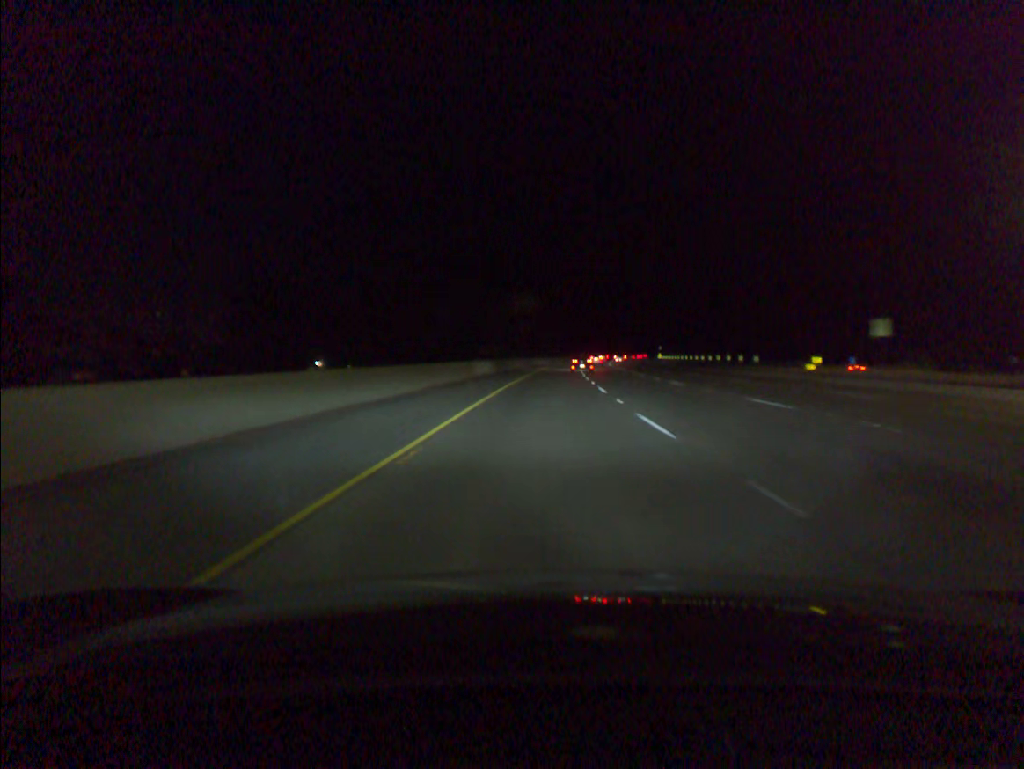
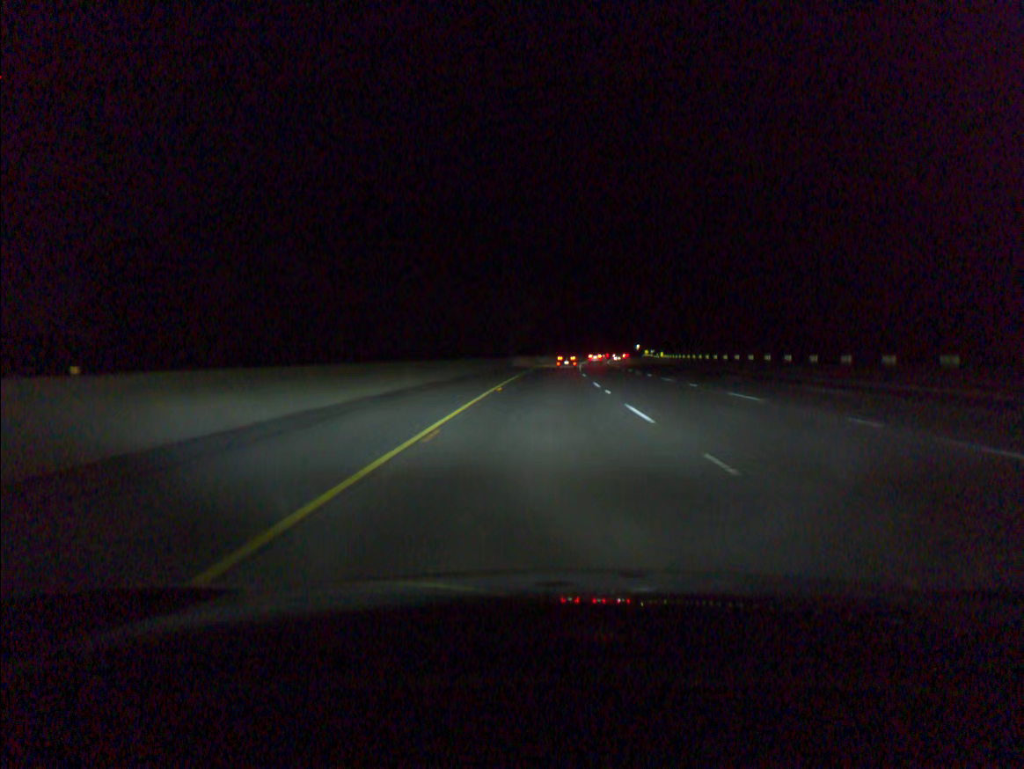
(+1.1, +56.3) m; +2°
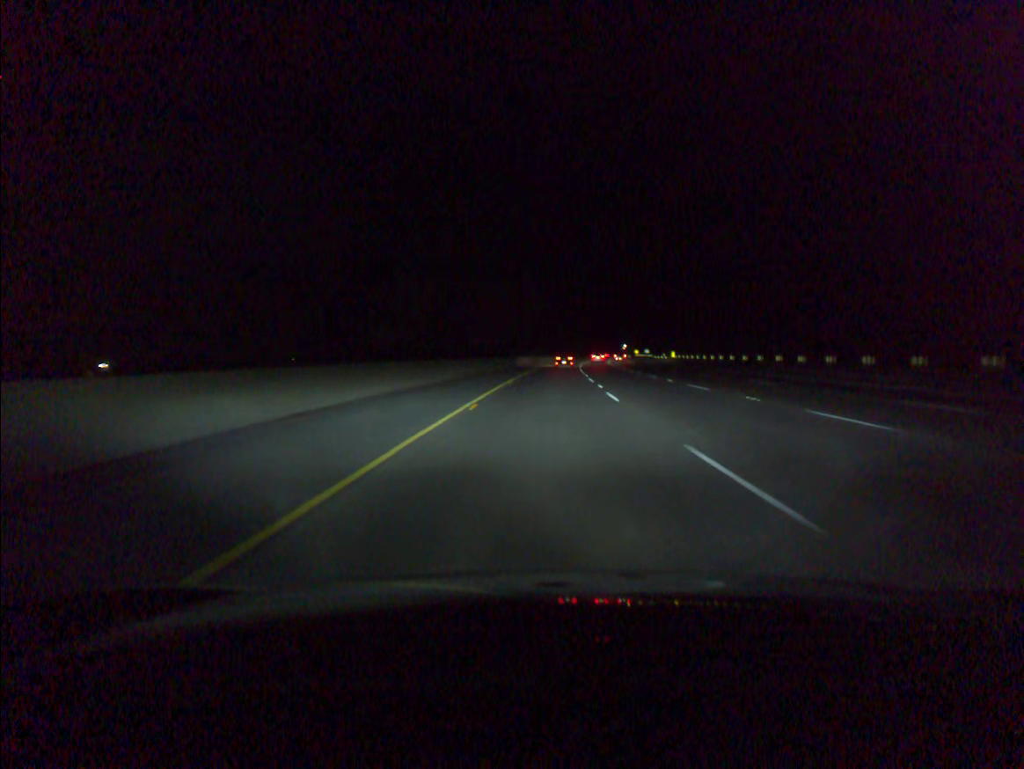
(+0.4, +37.4) m; +1°
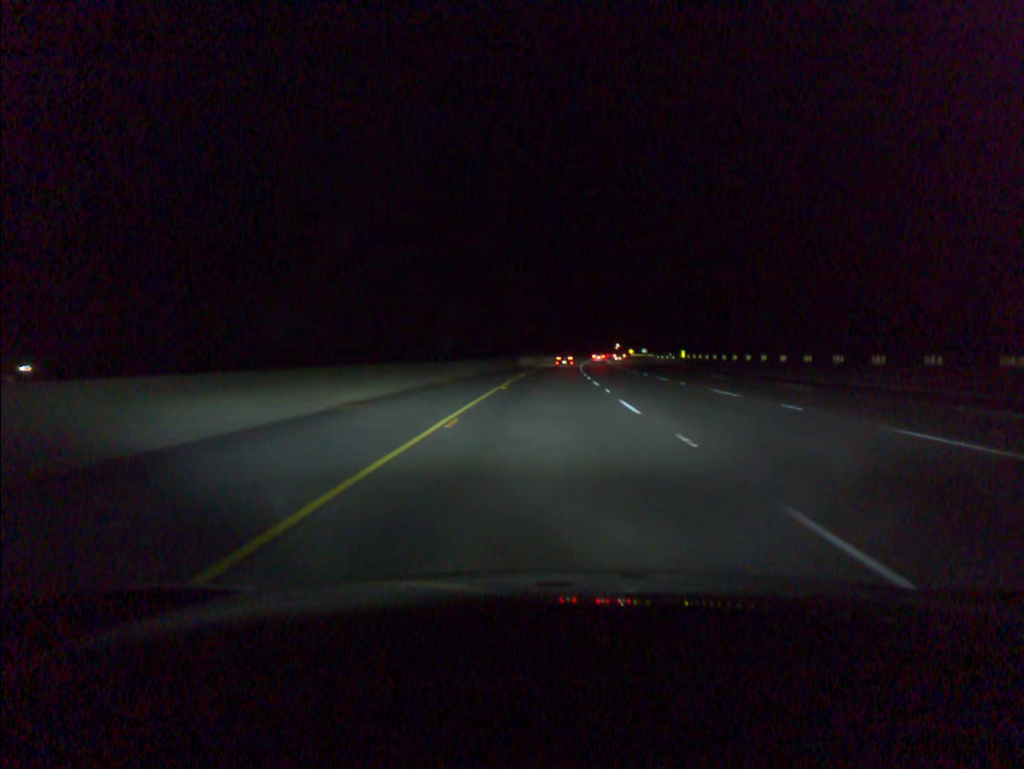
(+0.1, +18.7) m; +1°
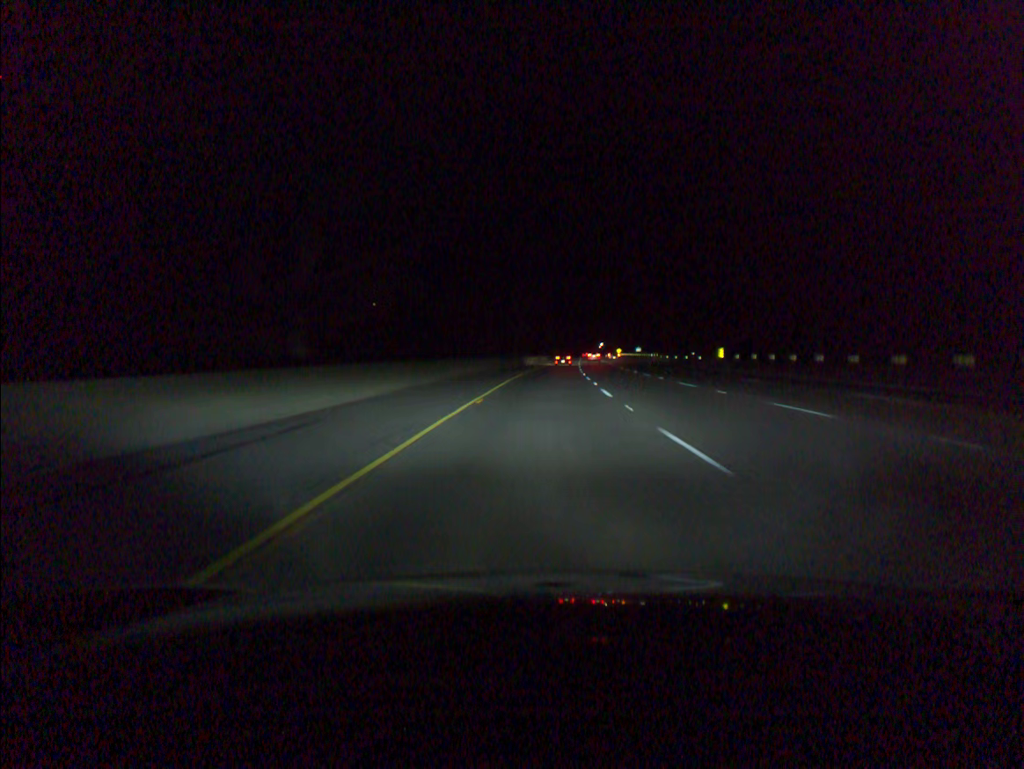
(+0.5, +37.3) m; +1°
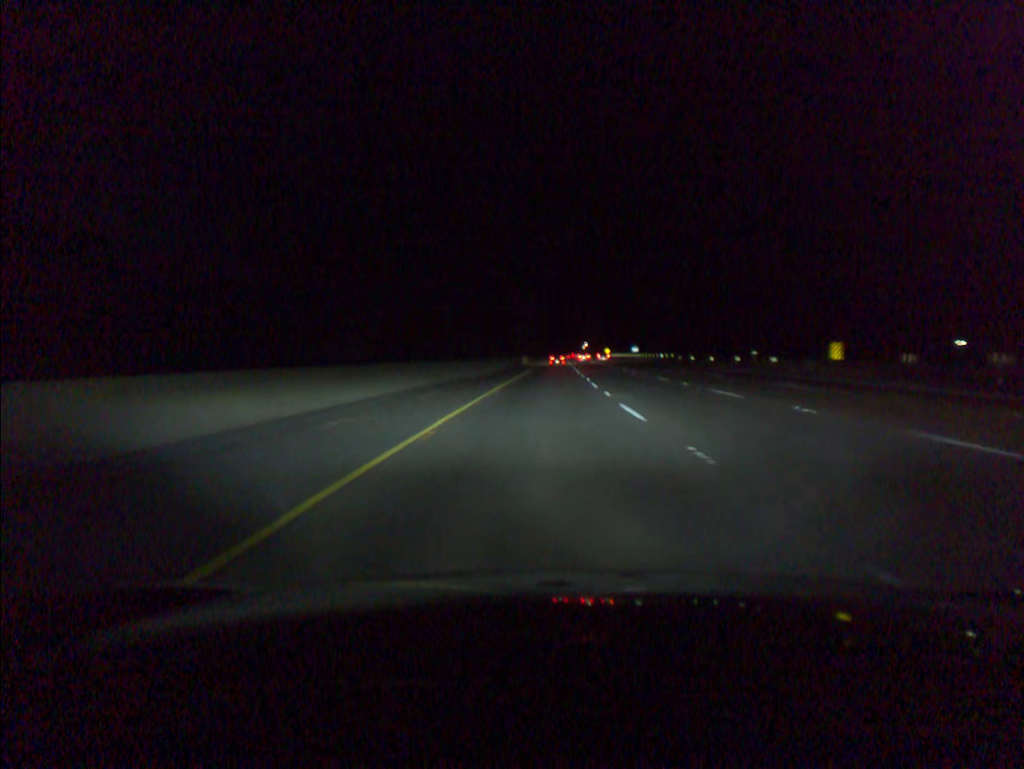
(+0.5, +37.2) m; +1°
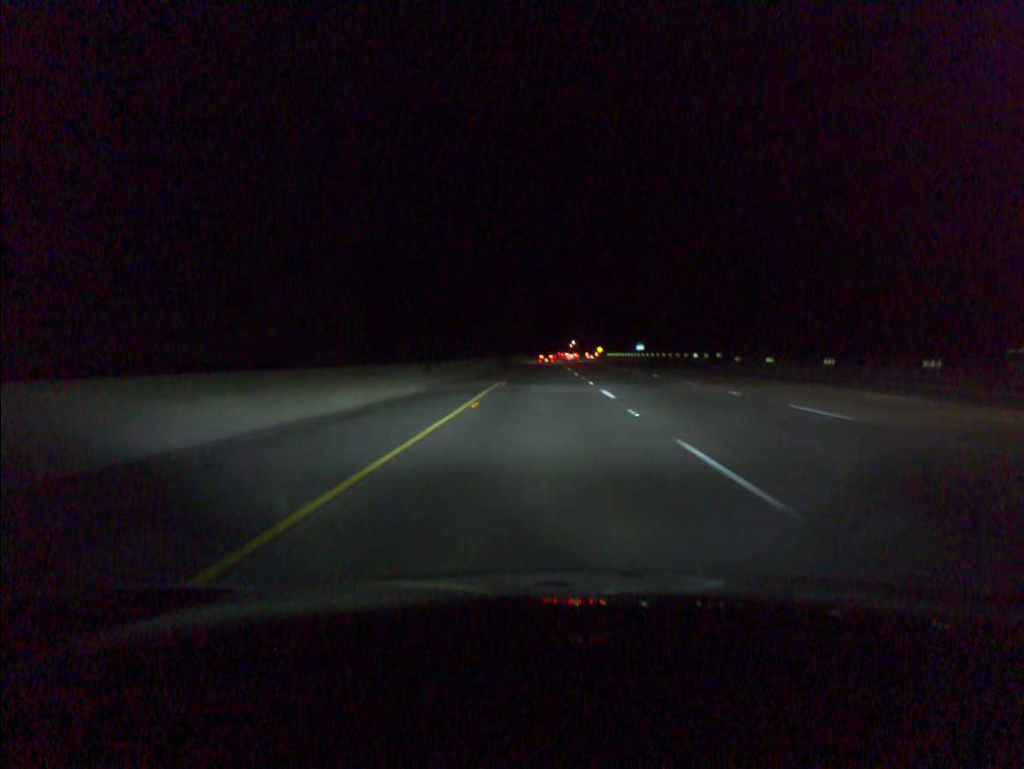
(+0.4, +37.2) m; +1°
